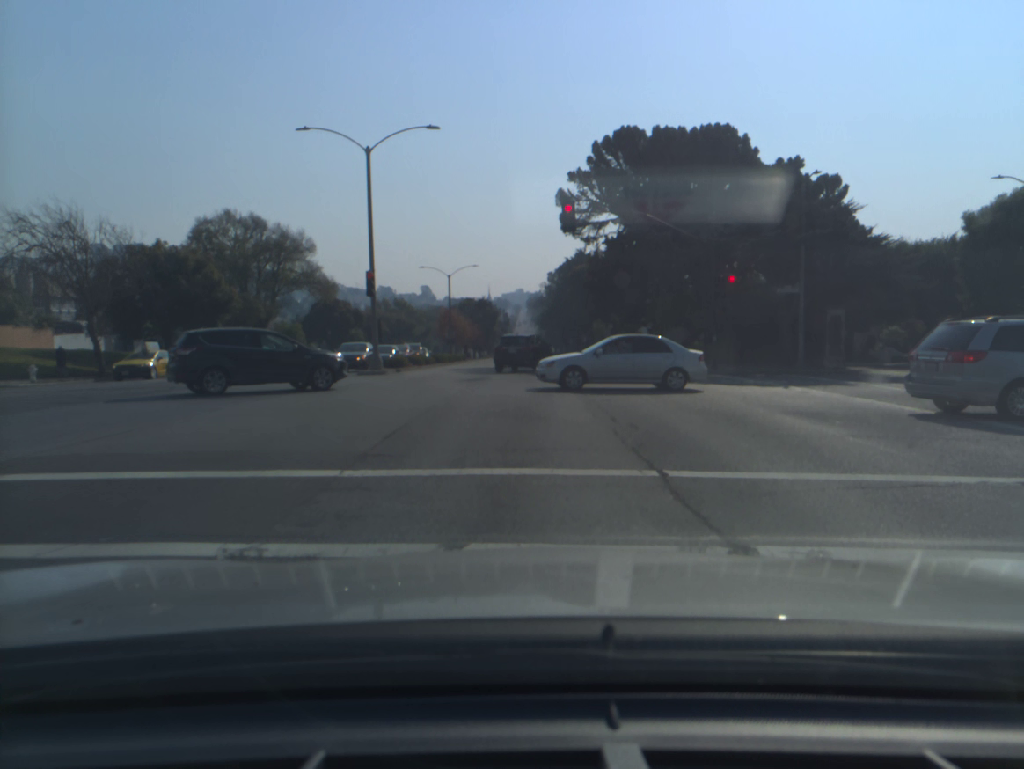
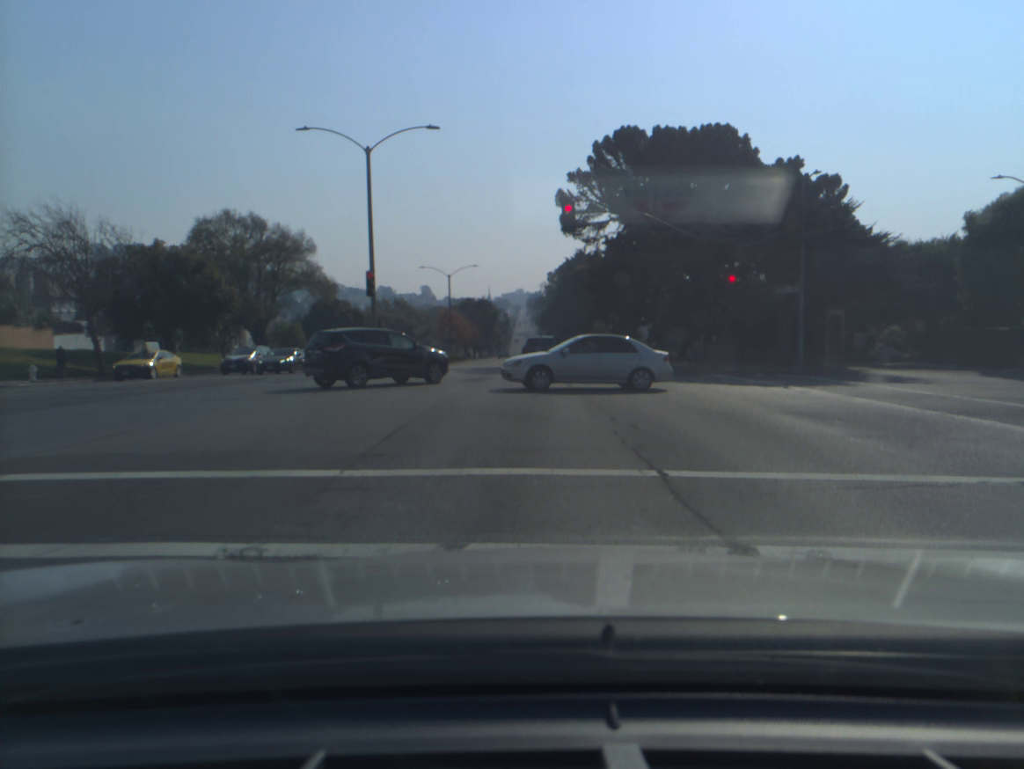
(0.0, 0.0) m; 0°
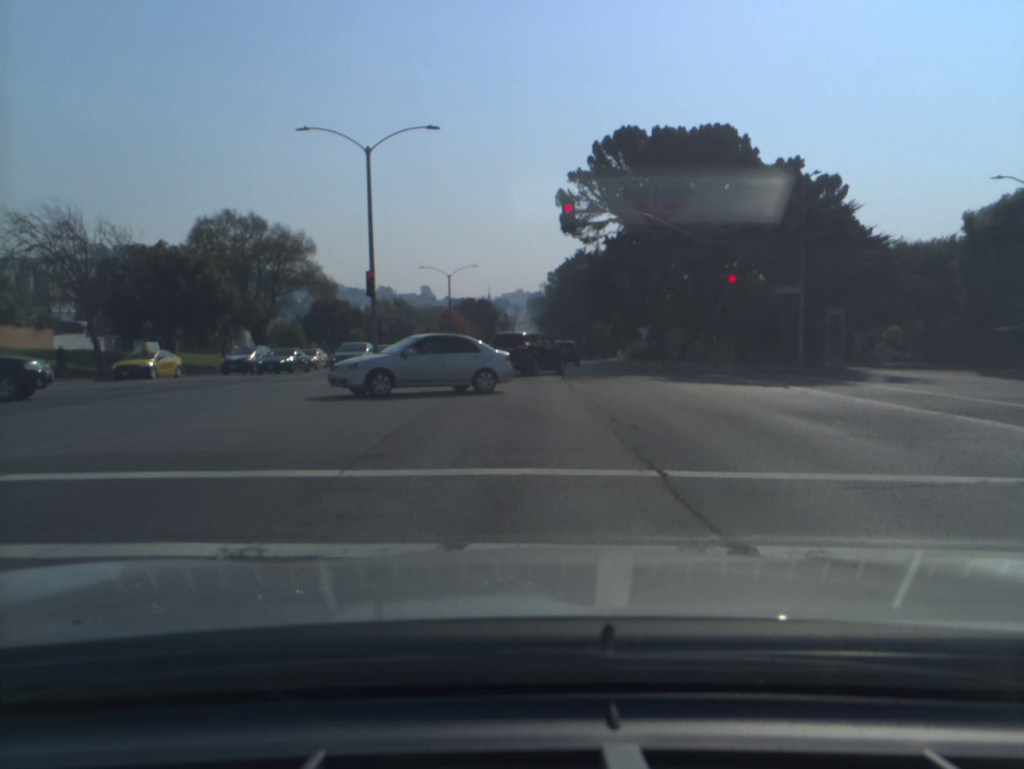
(0.0, 0.0) m; 0°
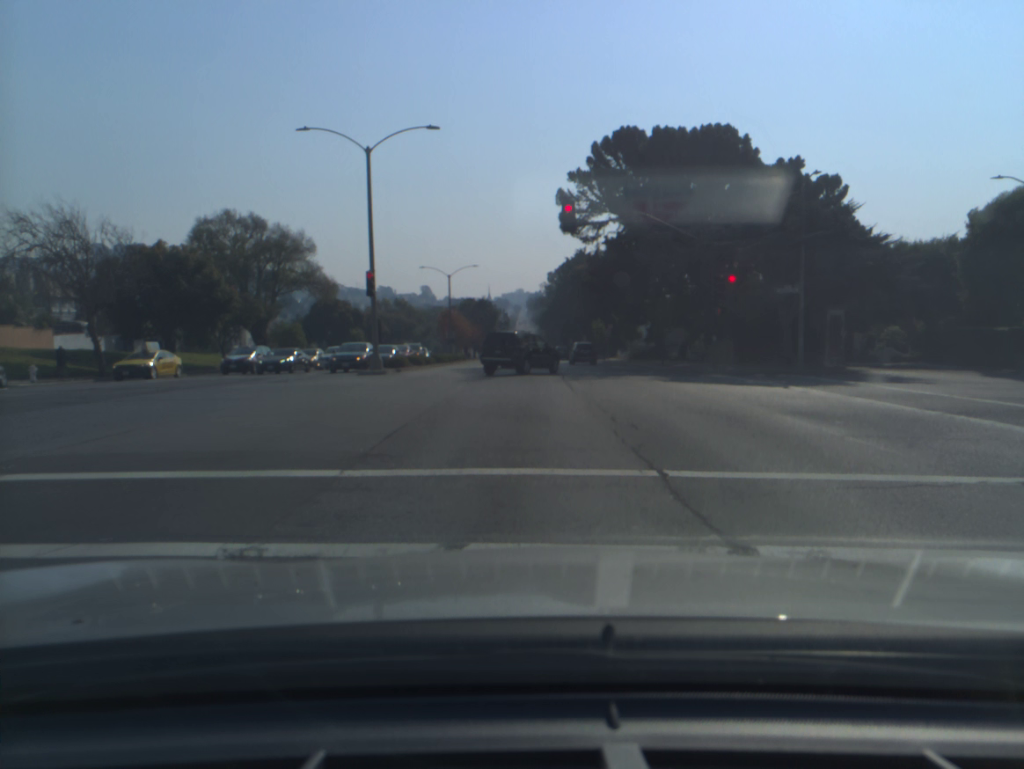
(0.0, 0.0) m; 0°
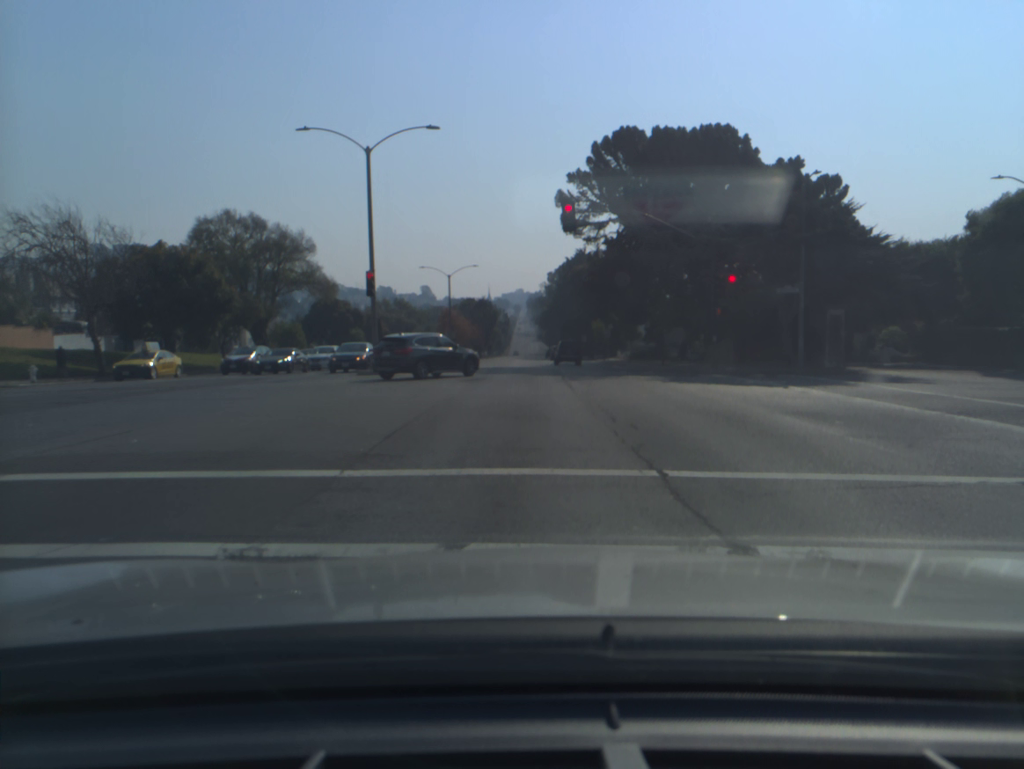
(0.0, 0.0) m; 0°
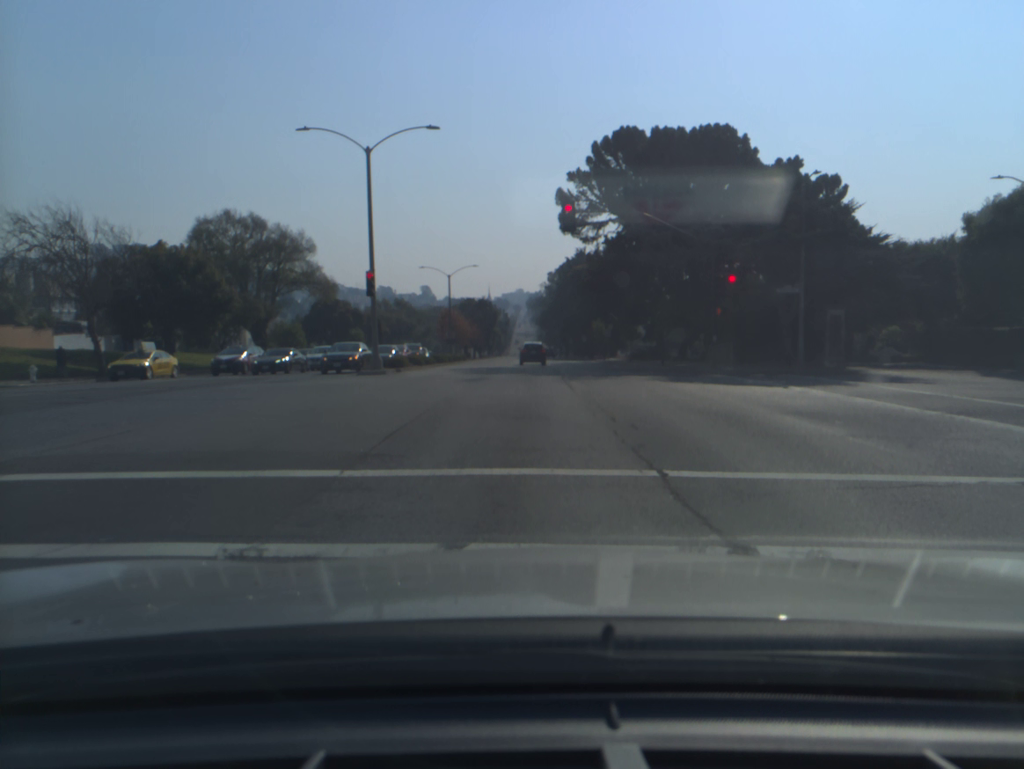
(0.0, 0.0) m; 0°
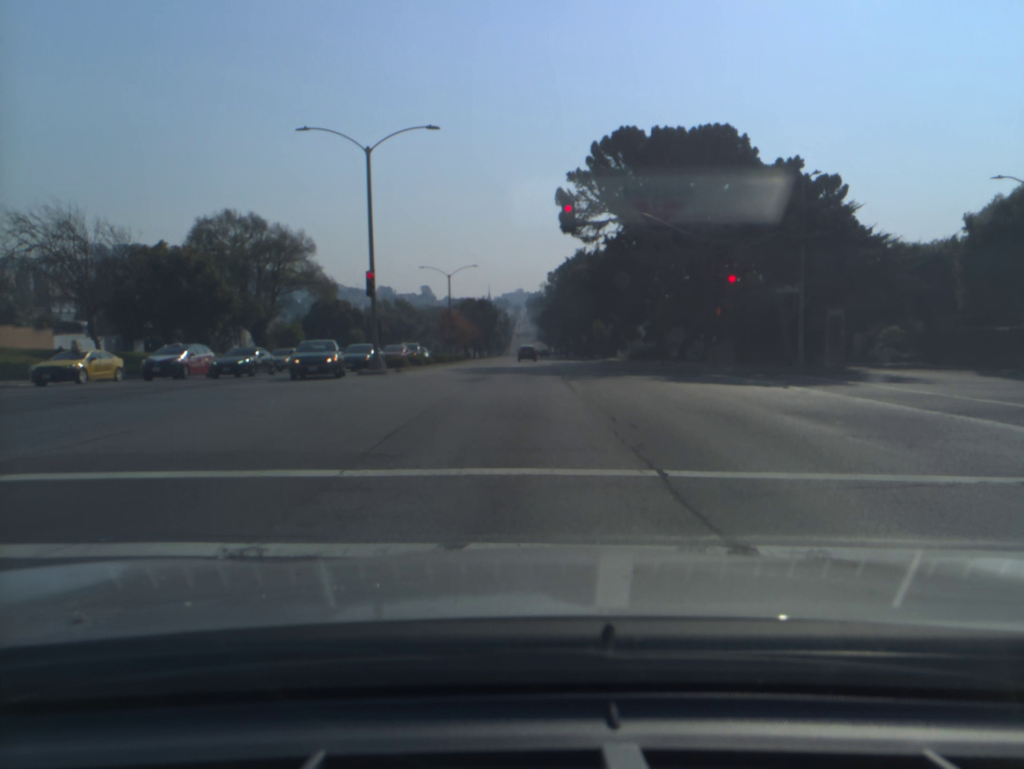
(0.0, 0.0) m; 0°
